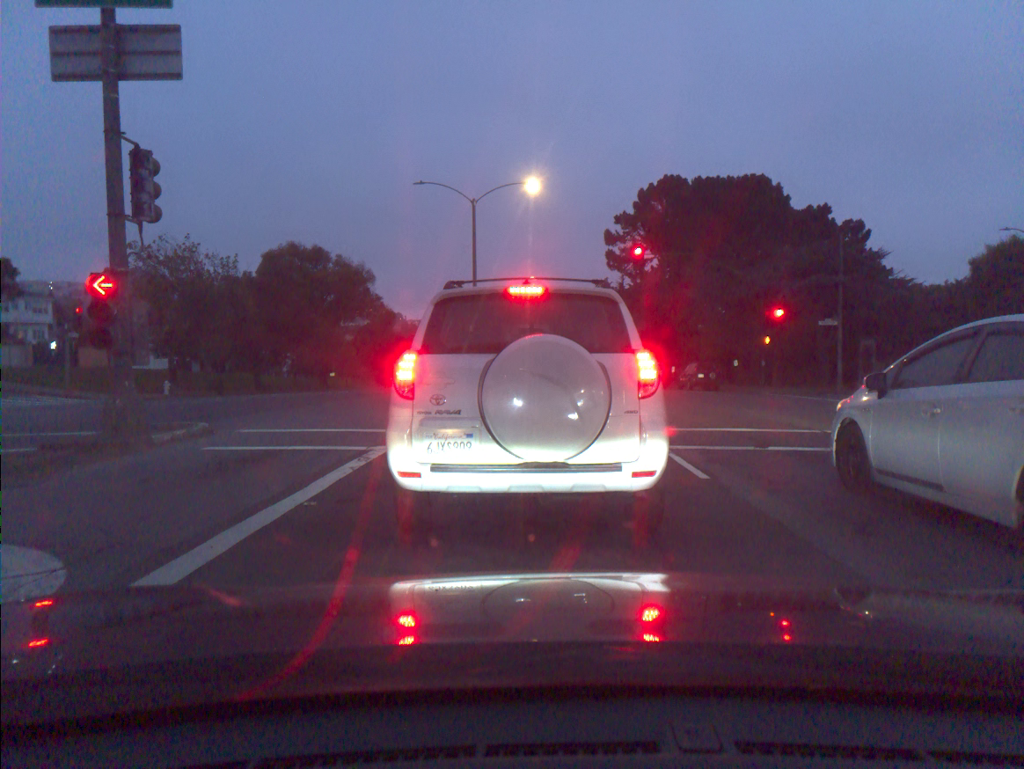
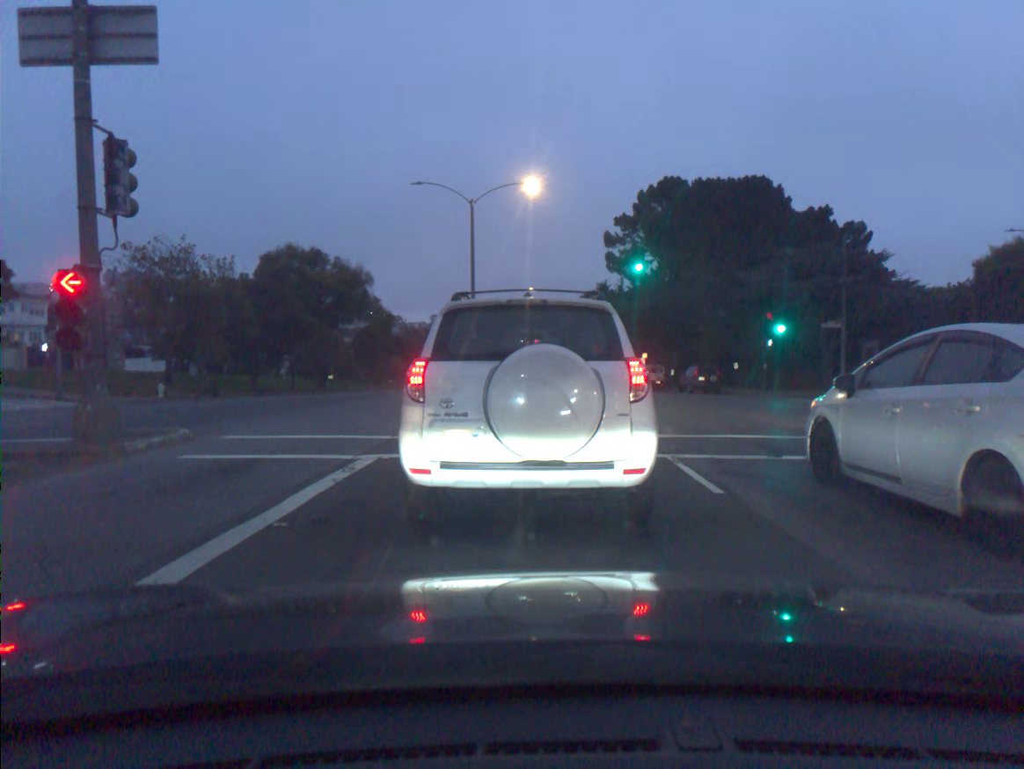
(0.0, +0.7) m; 0°
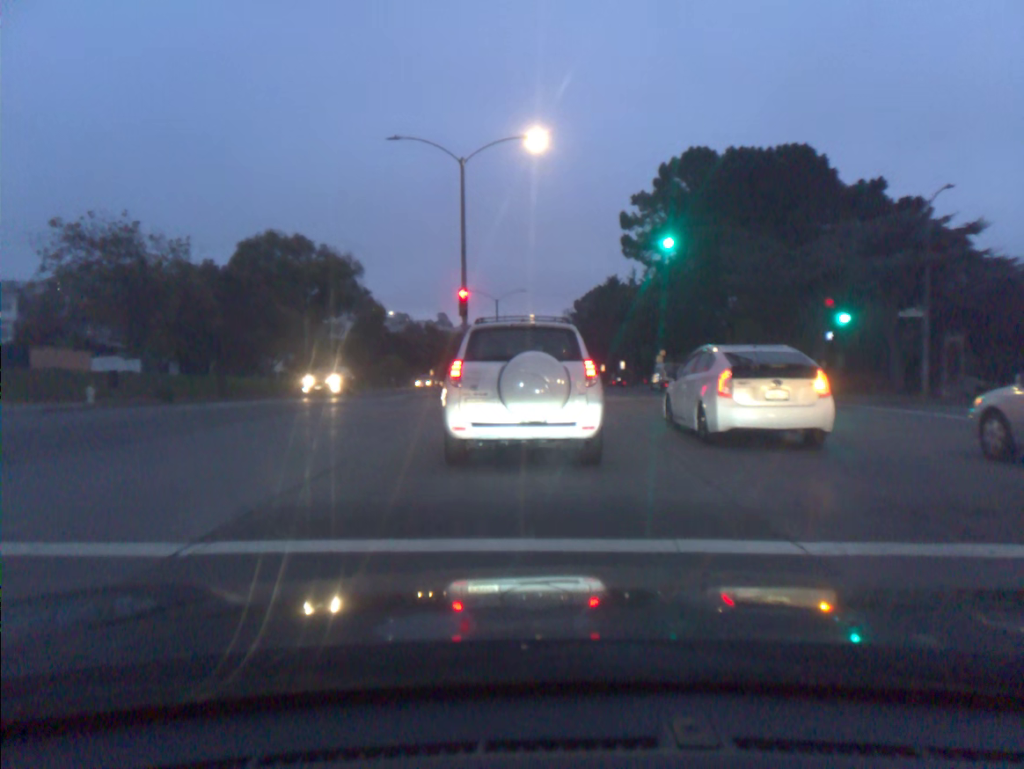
(0.0, +7.4) m; 0°
